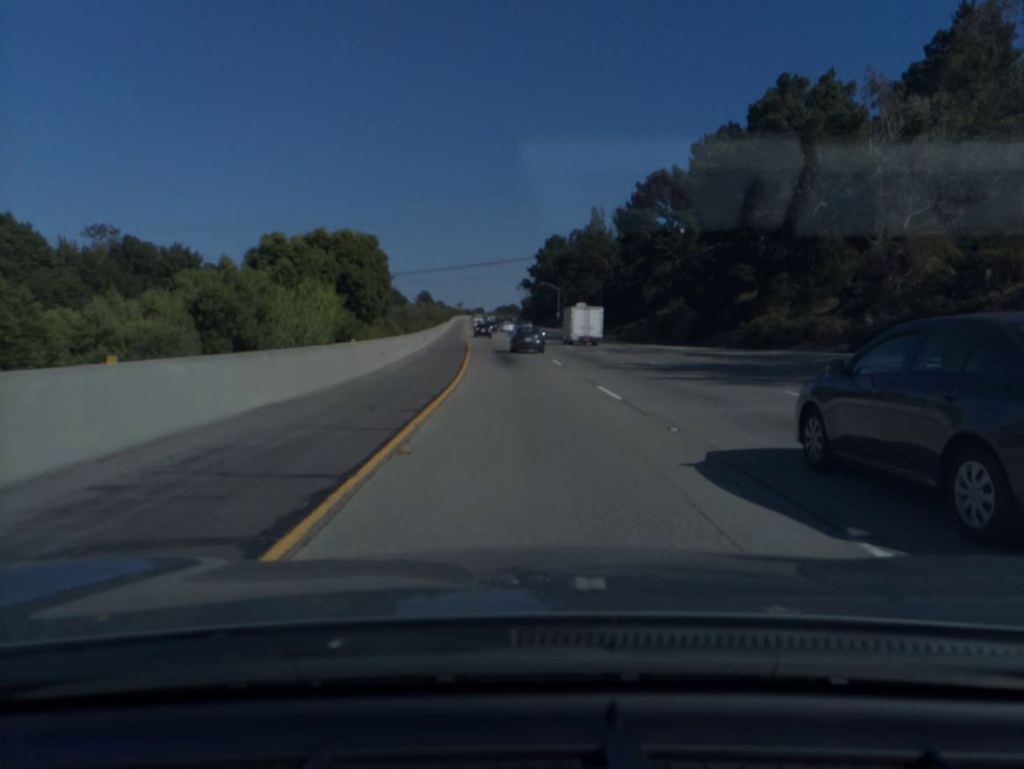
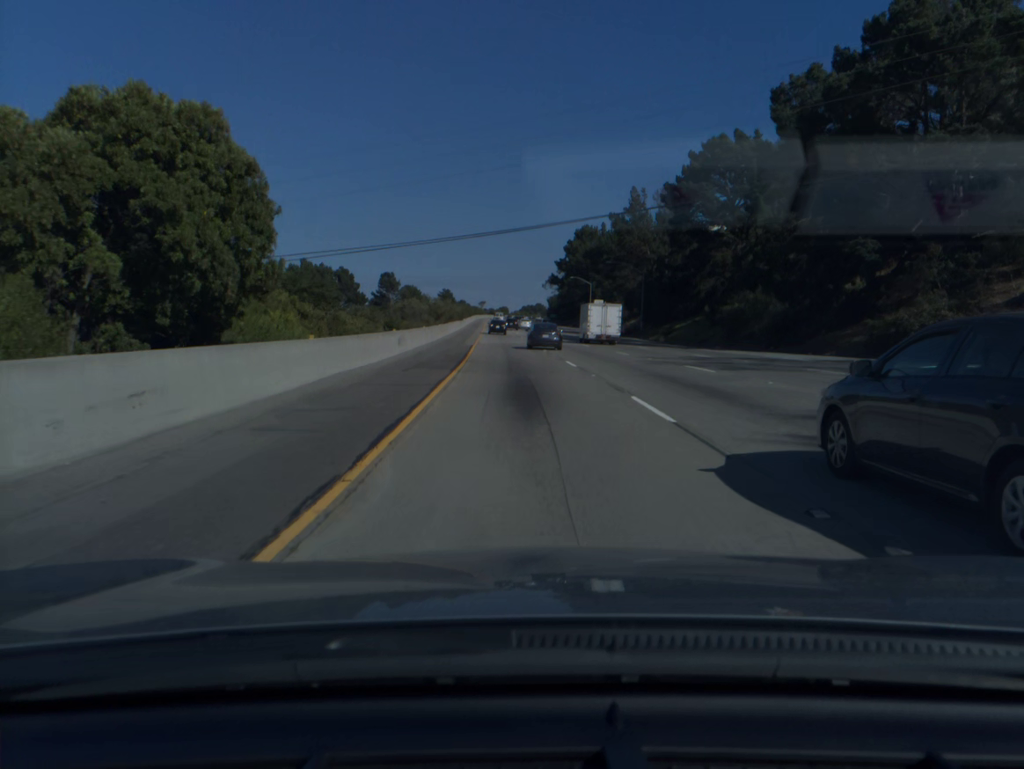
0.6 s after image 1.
(-0.3, +19.4) m; -2°
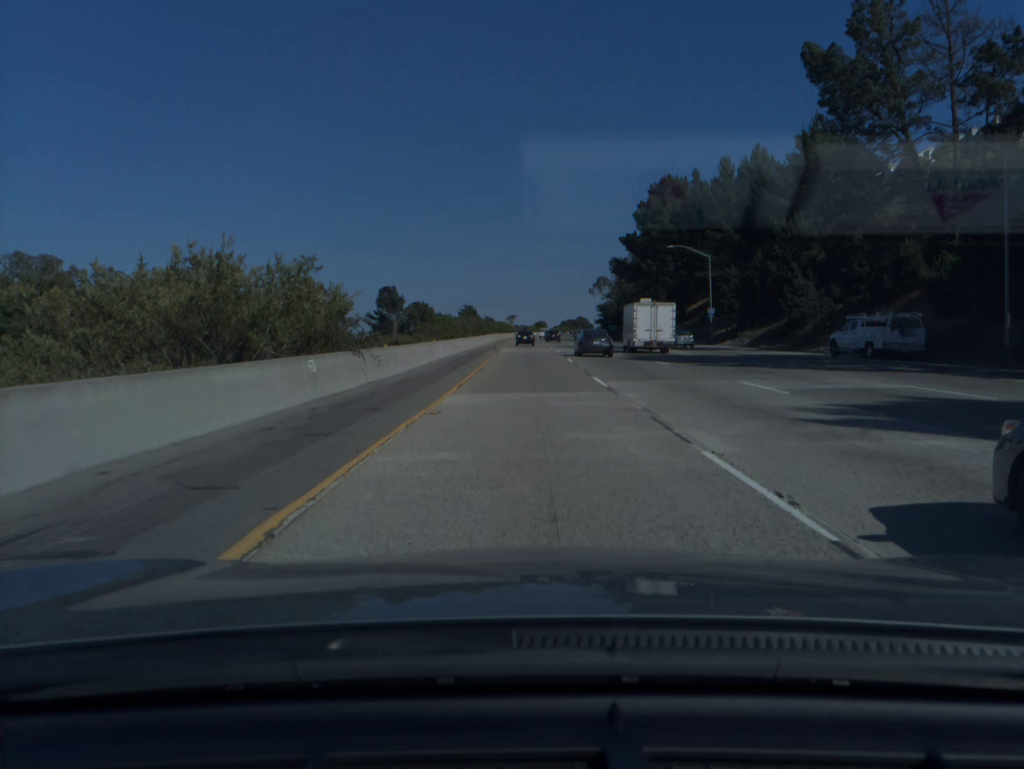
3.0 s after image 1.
(-2.6, +78.5) m; -3°
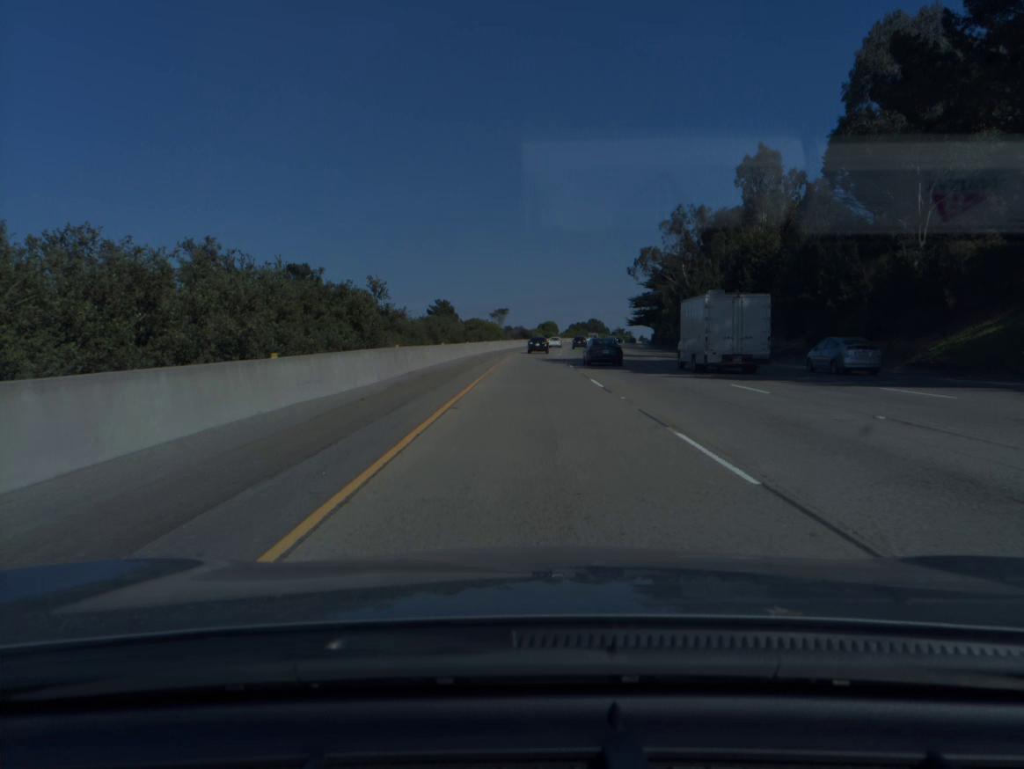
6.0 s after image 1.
(-0.1, +100.4) m; 0°
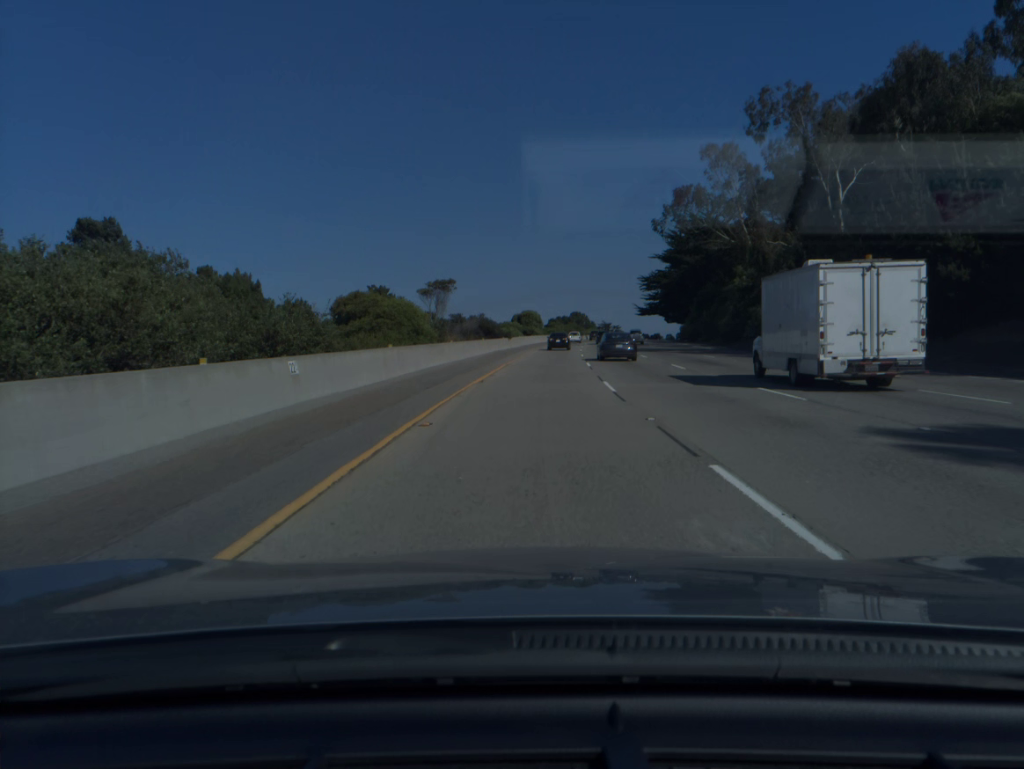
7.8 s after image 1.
(+0.8, +61.1) m; +2°
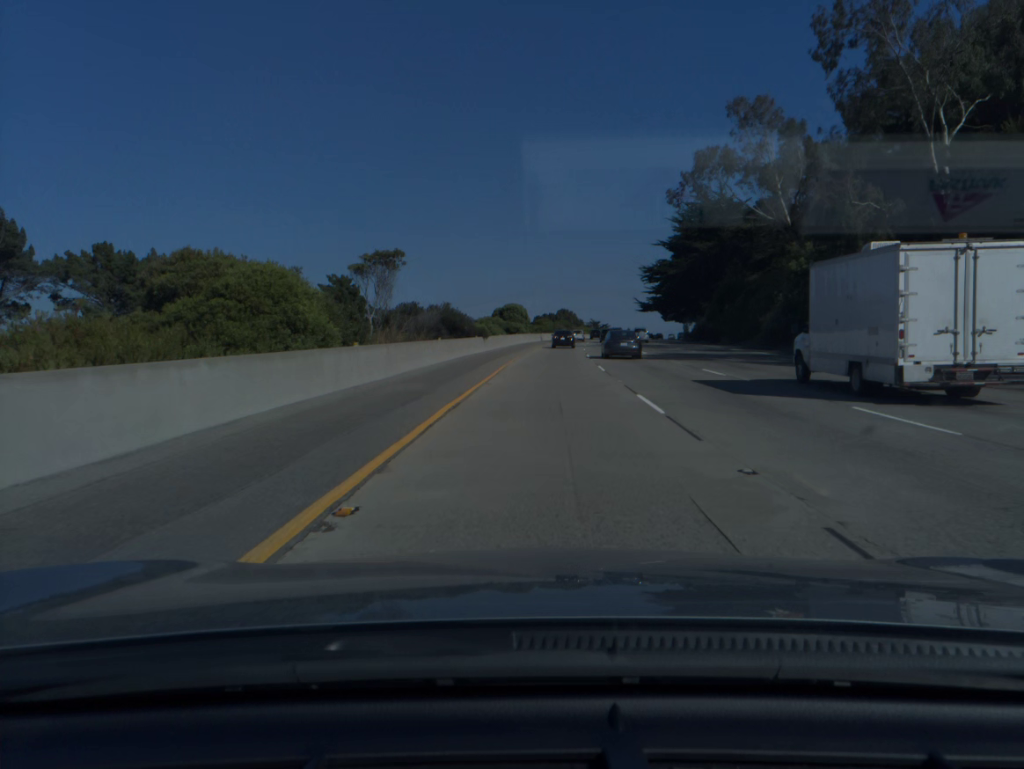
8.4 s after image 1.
(+0.1, +20.5) m; +1°
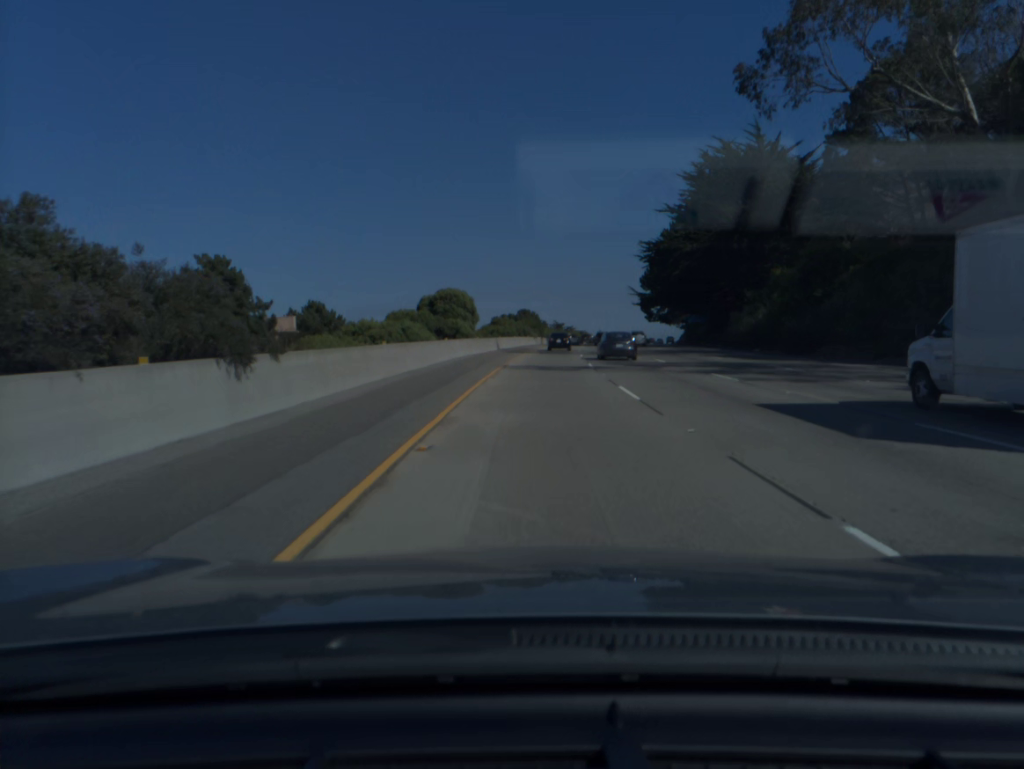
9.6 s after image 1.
(+1.0, +40.6) m; +3°
